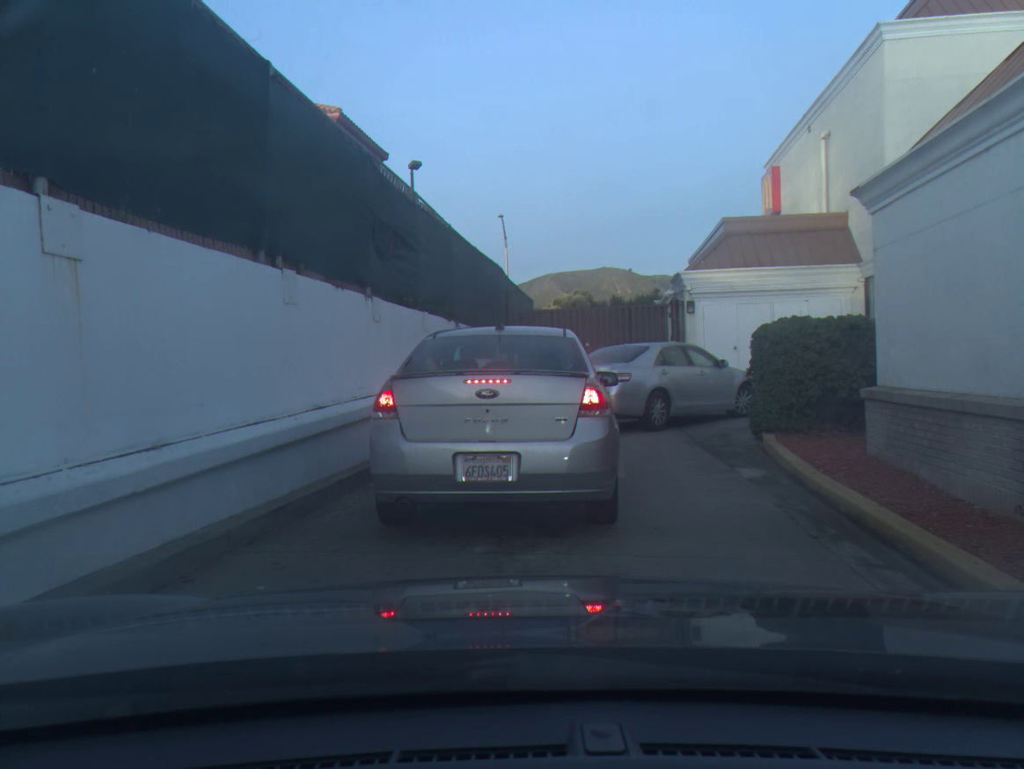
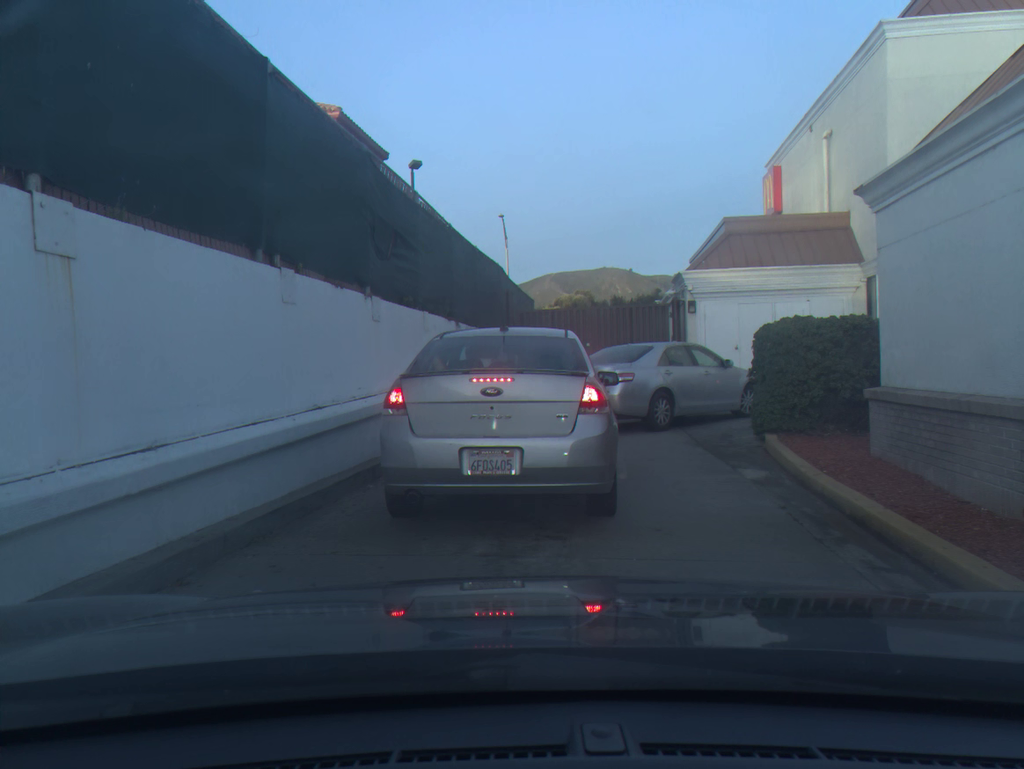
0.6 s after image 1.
(0.0, +0.1) m; 0°
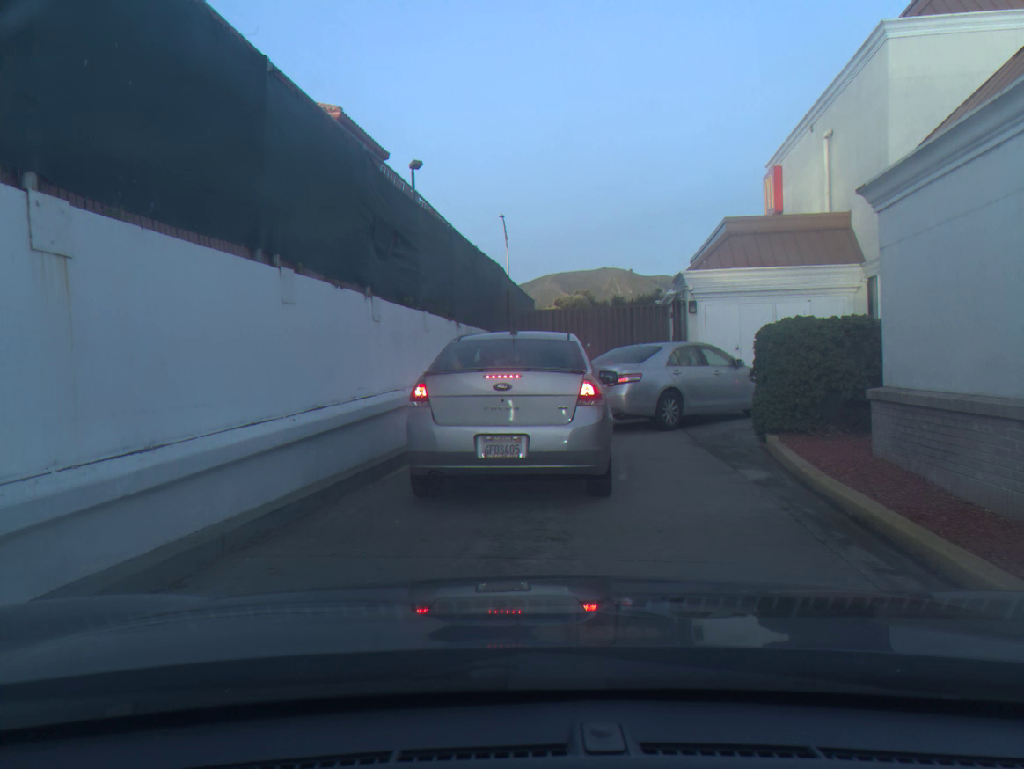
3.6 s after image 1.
(0.0, 0.0) m; 0°
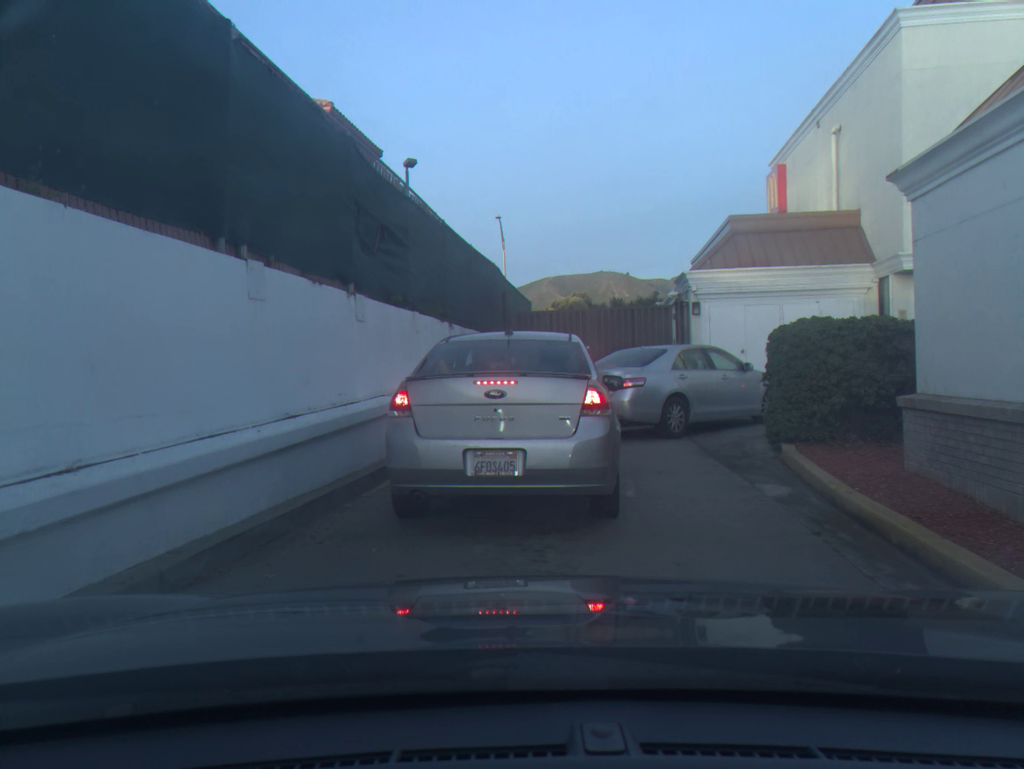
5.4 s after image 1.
(+0.1, +0.7) m; 0°
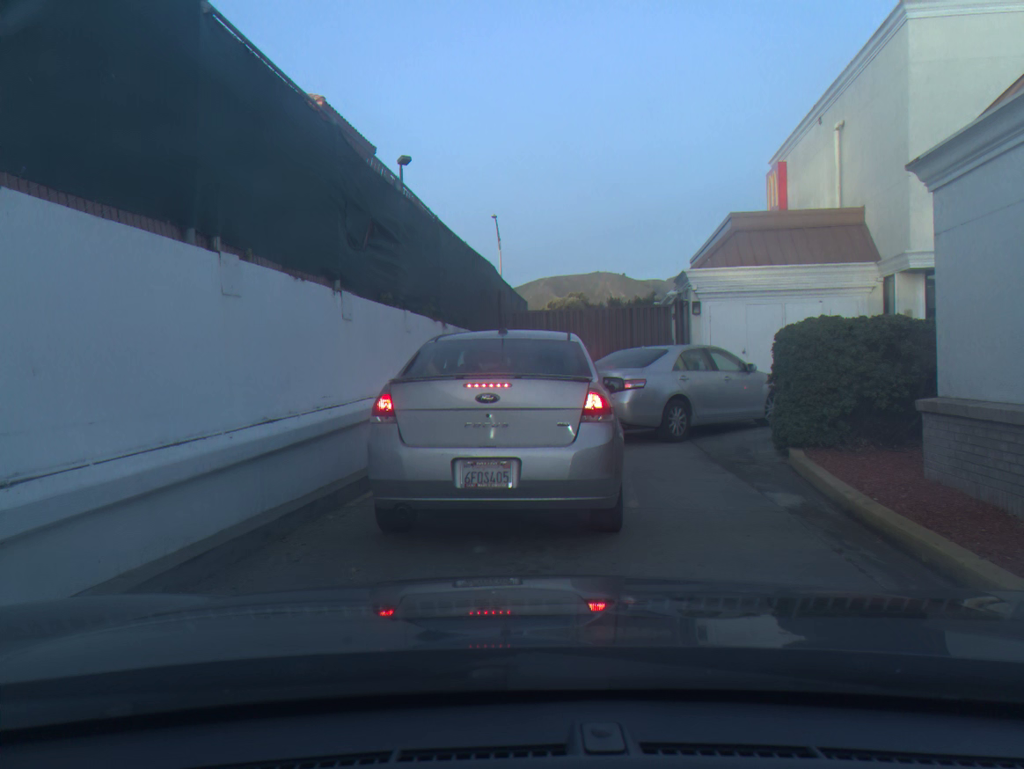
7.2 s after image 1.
(0.0, +0.5) m; 0°
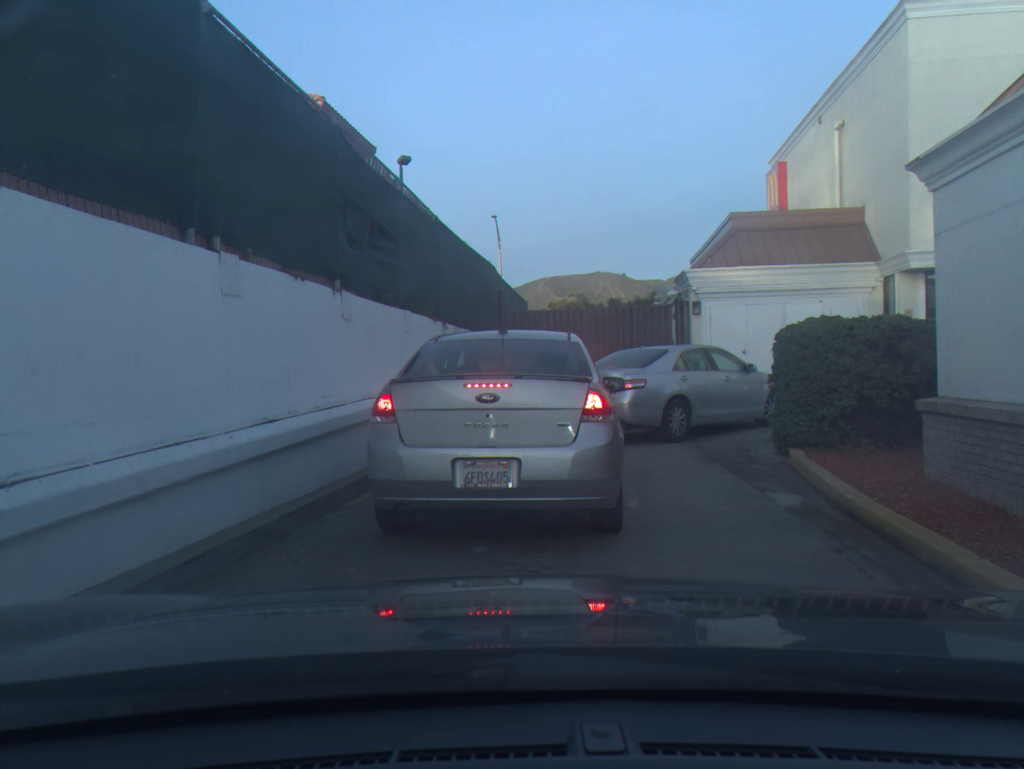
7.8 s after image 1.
(0.0, 0.0) m; 0°
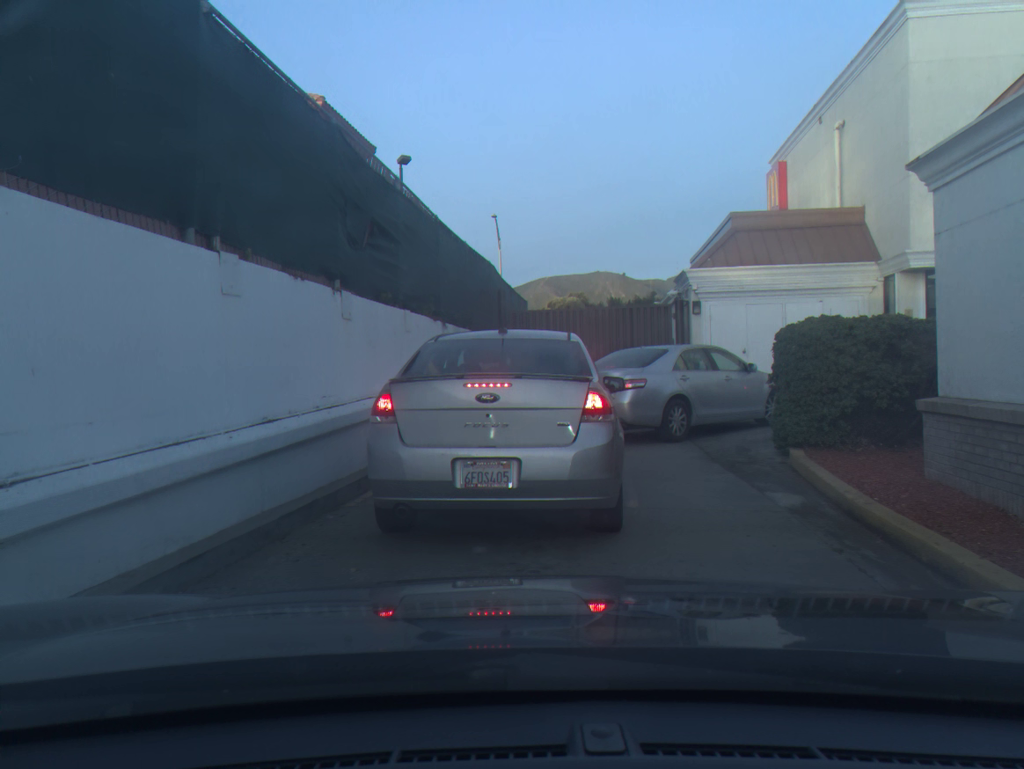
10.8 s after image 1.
(0.0, 0.0) m; 0°
